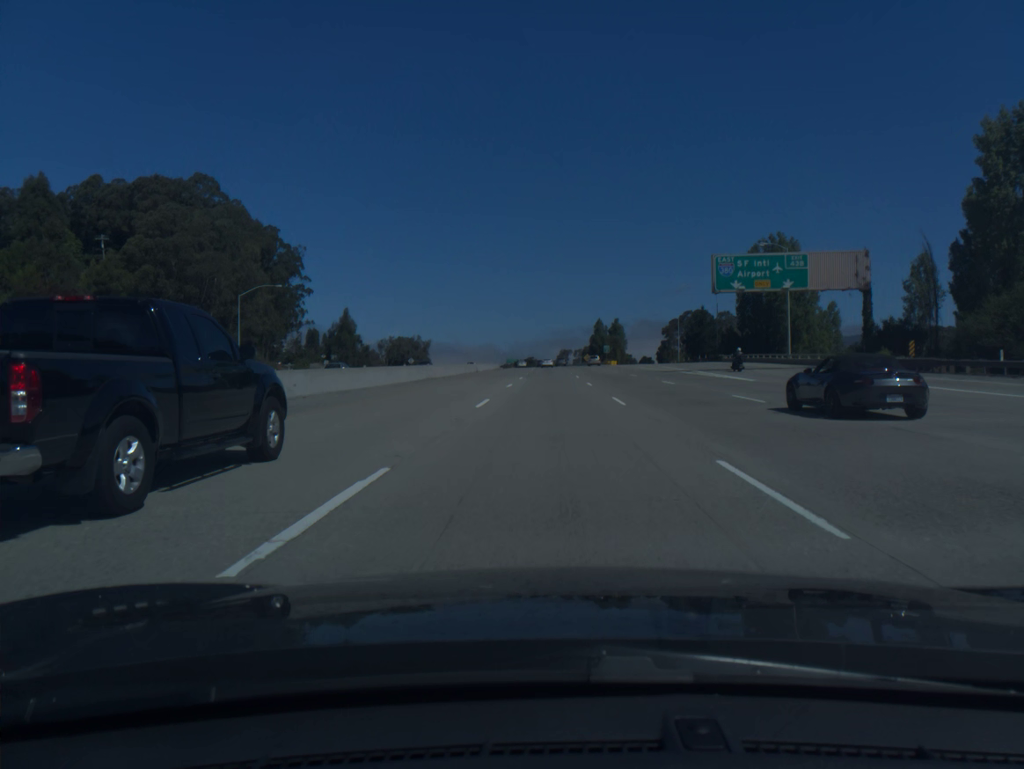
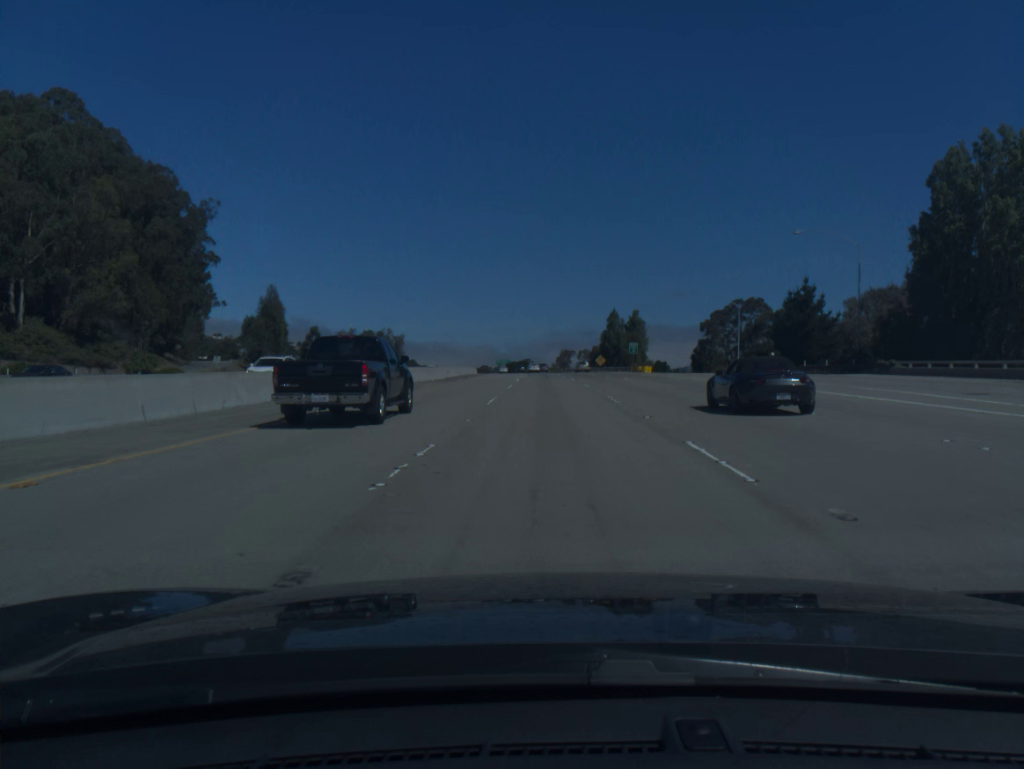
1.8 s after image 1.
(+0.1, +56.1) m; 0°
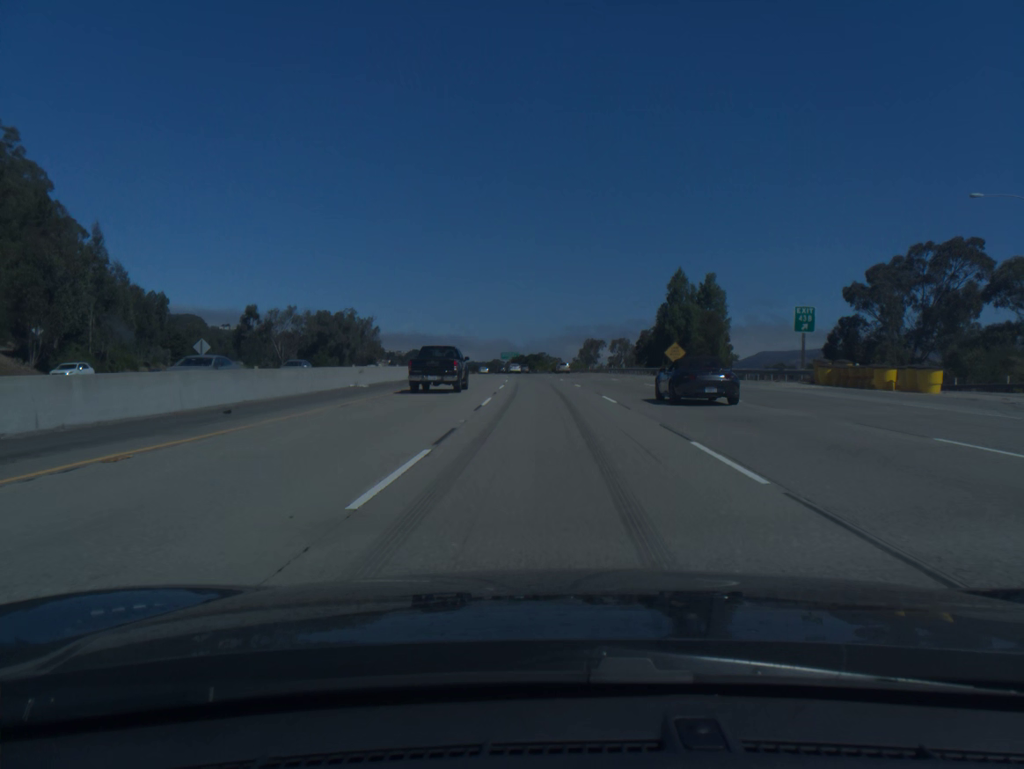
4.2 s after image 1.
(-0.4, +73.8) m; -1°
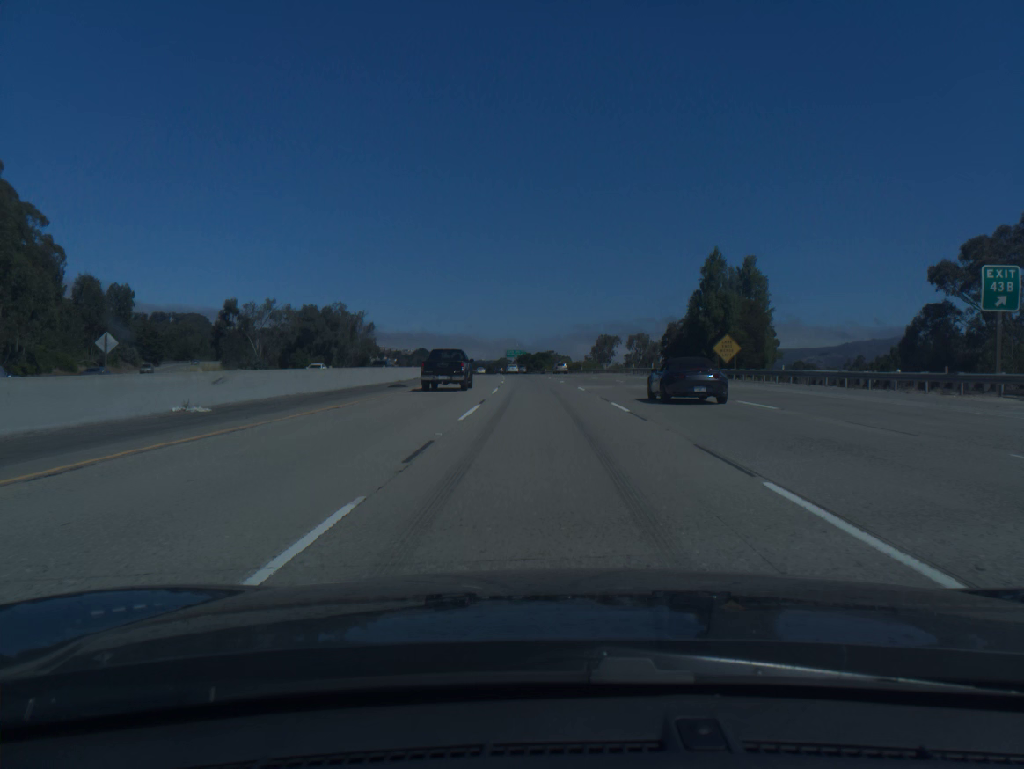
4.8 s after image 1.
(-0.1, +18.3) m; -1°
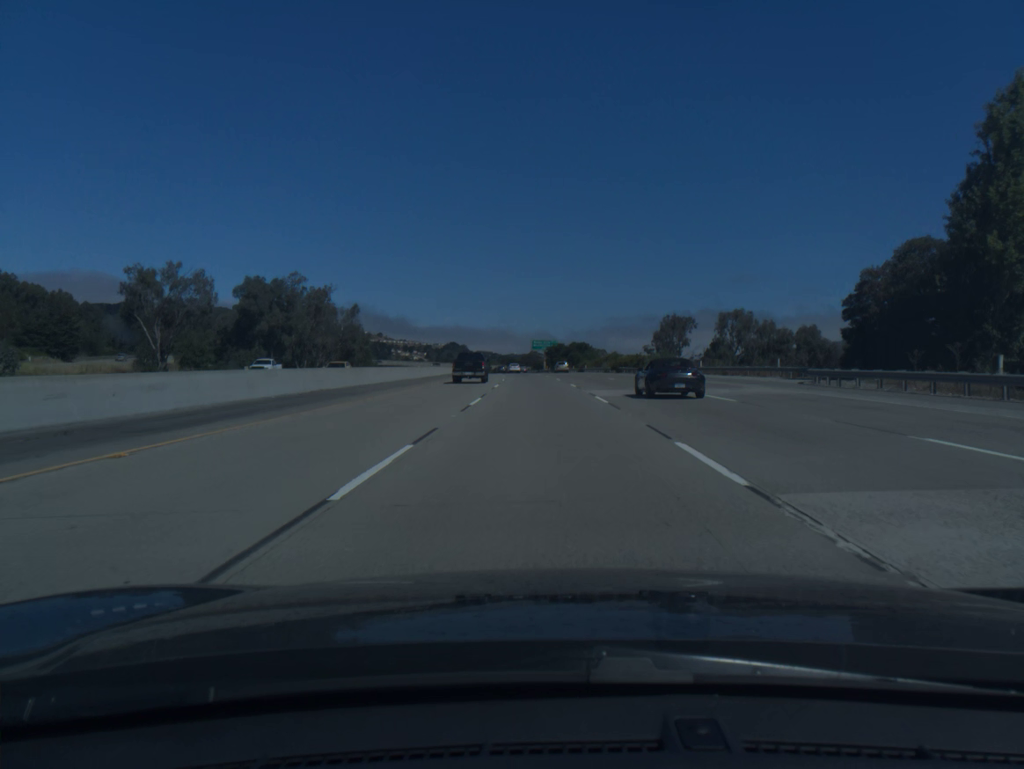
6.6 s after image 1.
(-1.1, +54.6) m; -2°
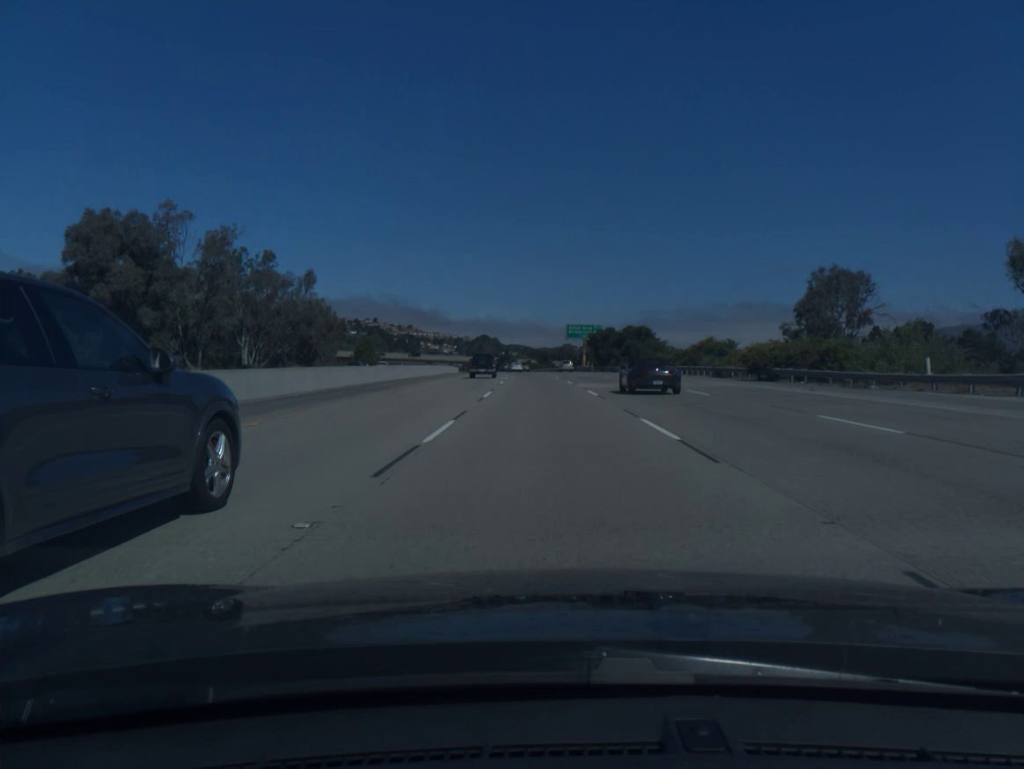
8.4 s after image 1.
(-1.1, +54.2) m; -2°
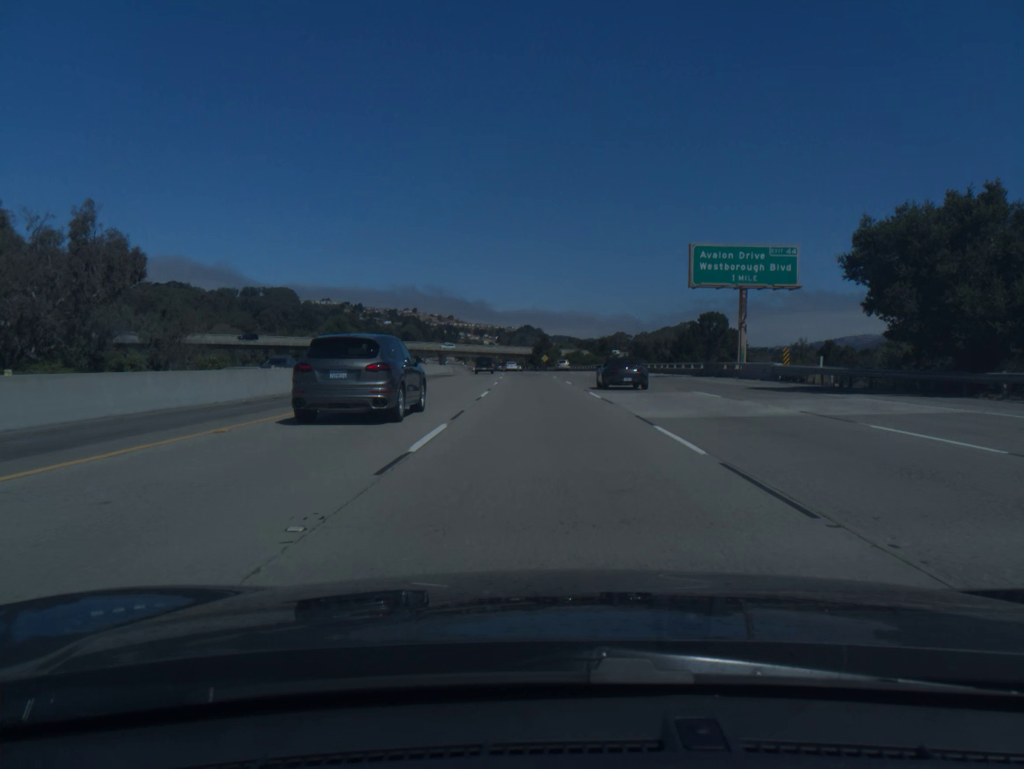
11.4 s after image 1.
(-2.6, +89.1) m; -3°
